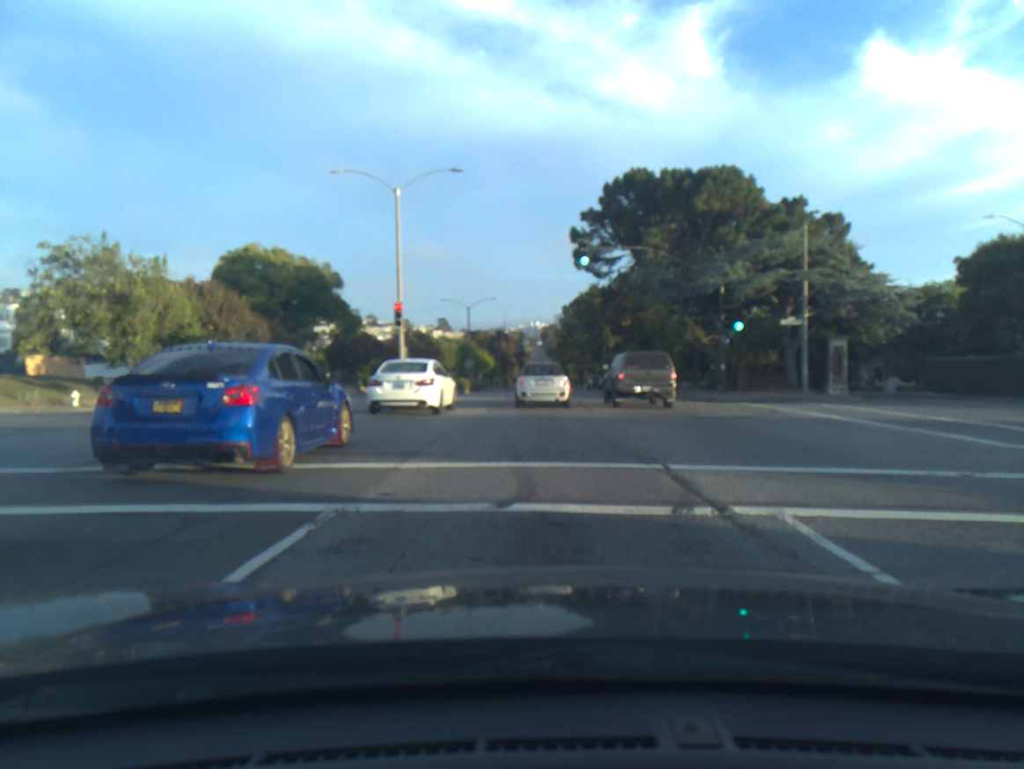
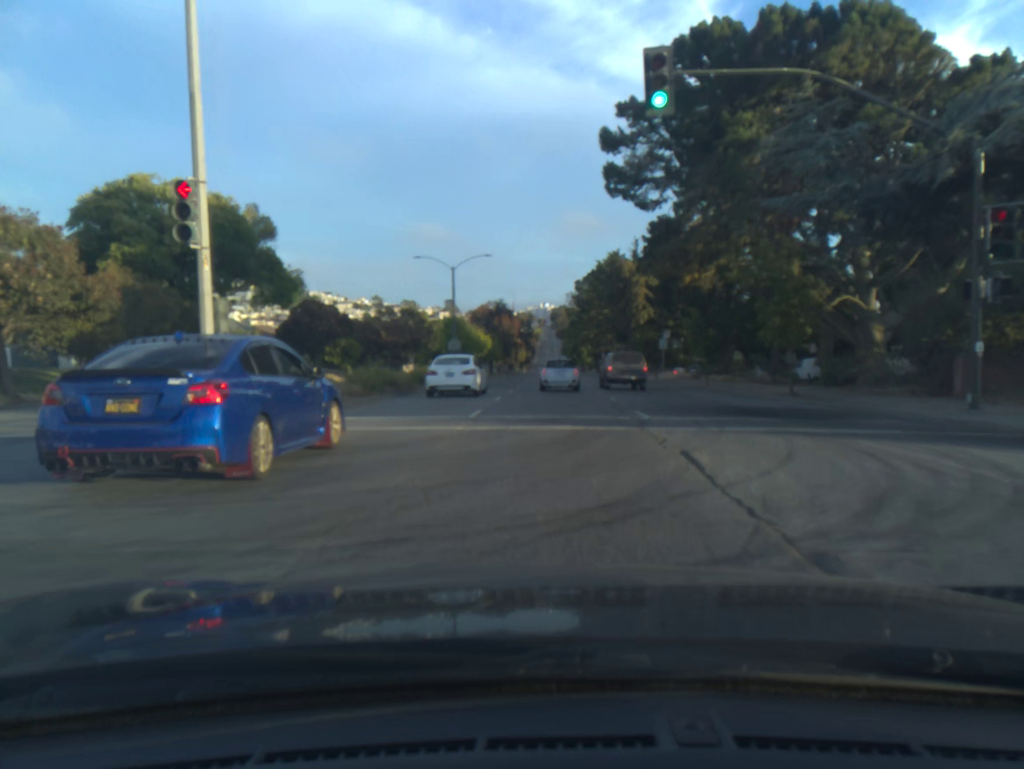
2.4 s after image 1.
(-0.1, +20.6) m; -1°
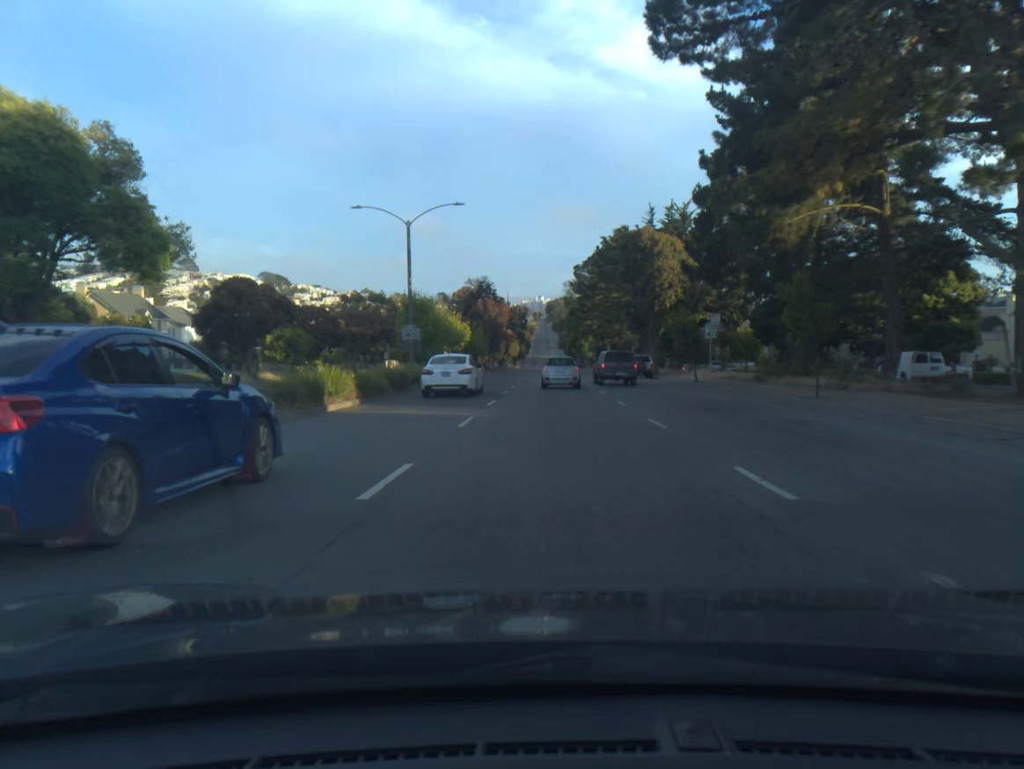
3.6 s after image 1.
(+0.1, +16.9) m; +1°
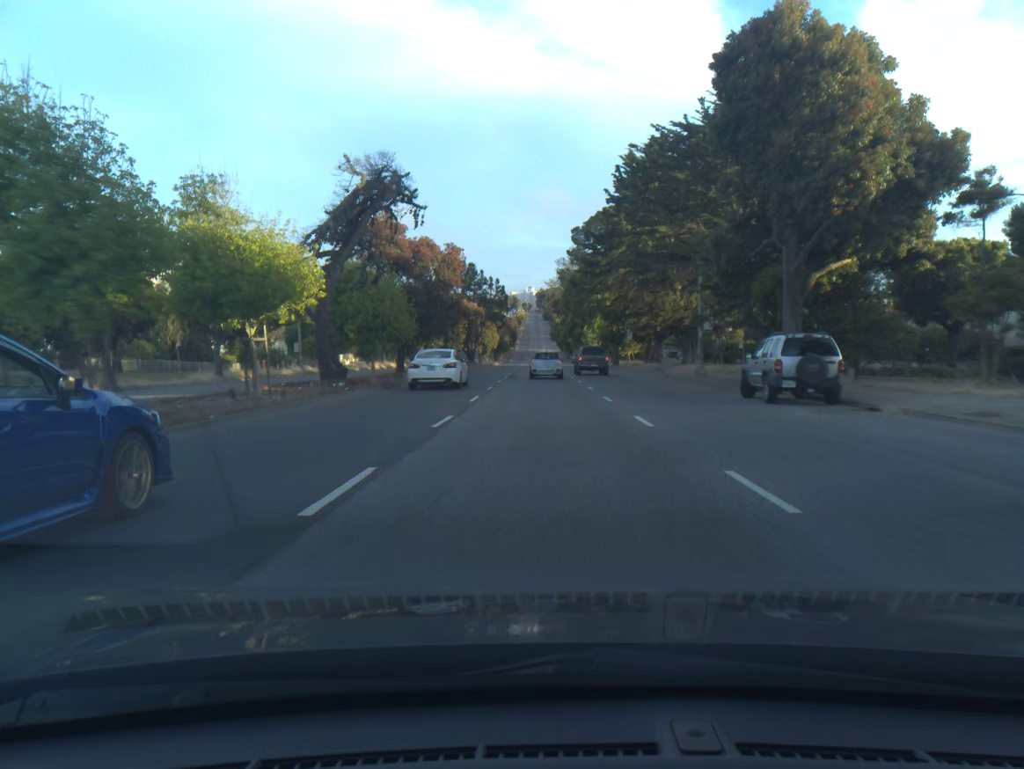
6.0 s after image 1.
(+0.4, +37.4) m; +1°
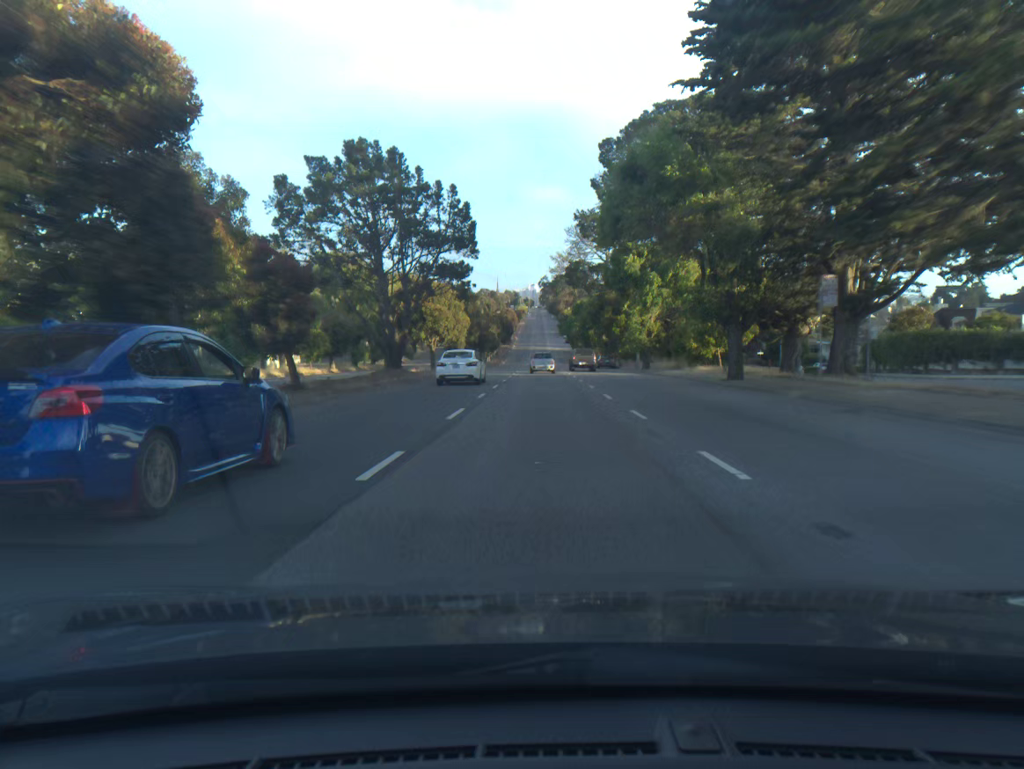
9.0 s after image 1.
(-0.4, +49.6) m; 0°
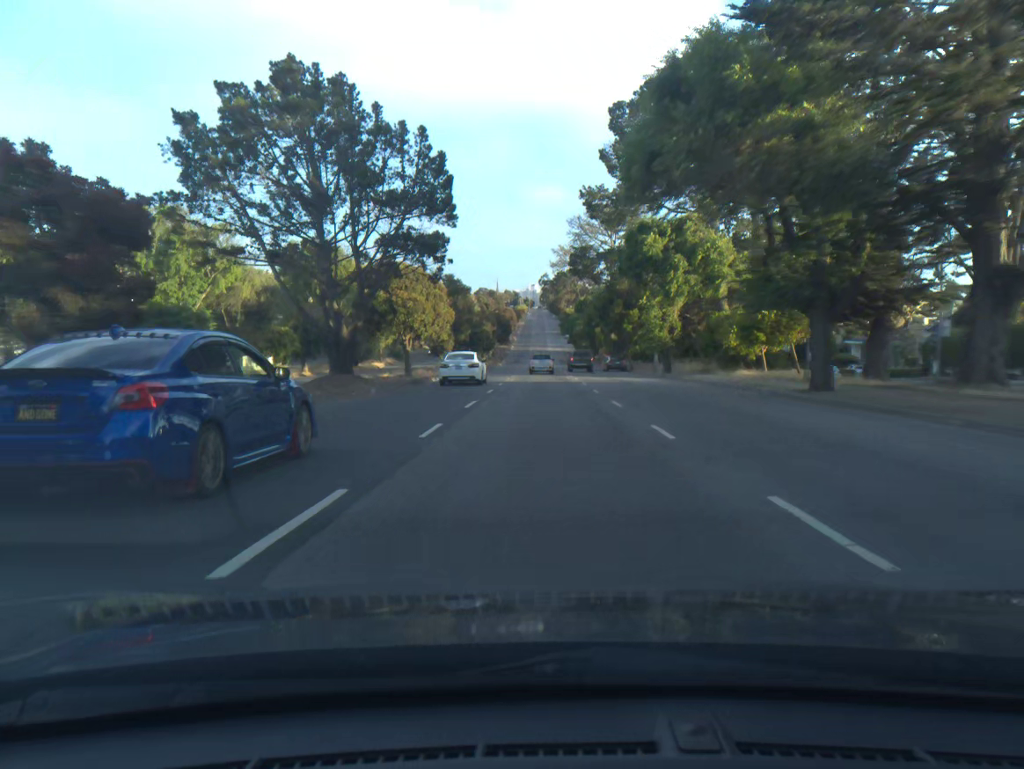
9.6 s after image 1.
(0.0, +10.5) m; 0°
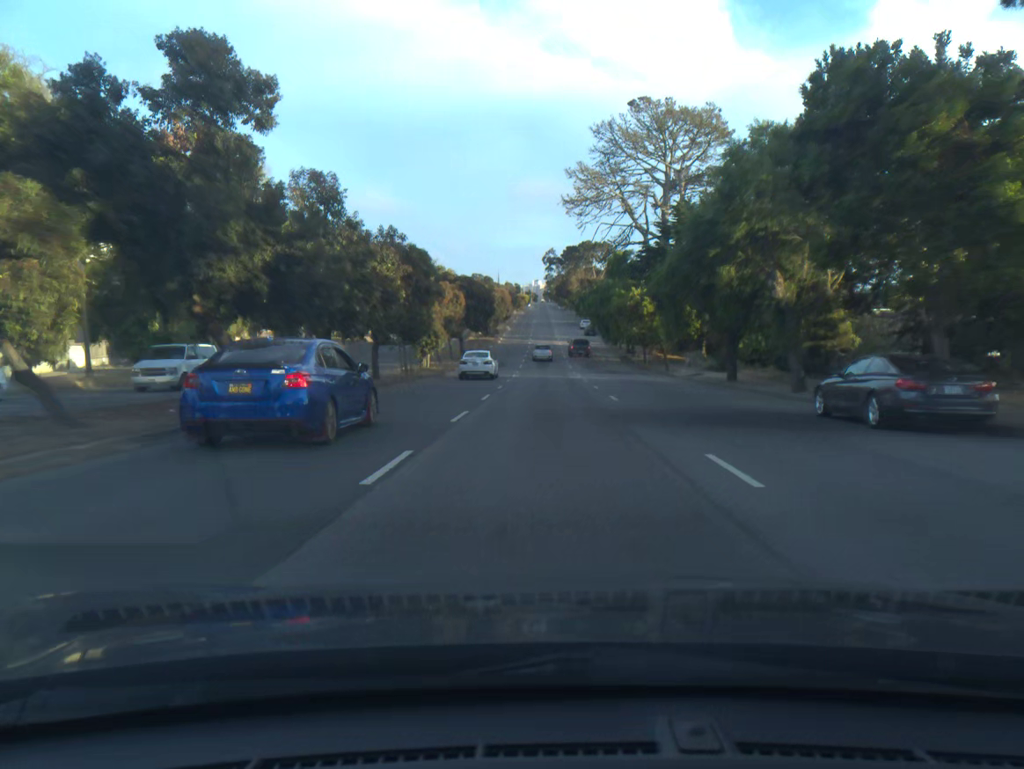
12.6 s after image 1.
(-0.1, +55.1) m; 0°
